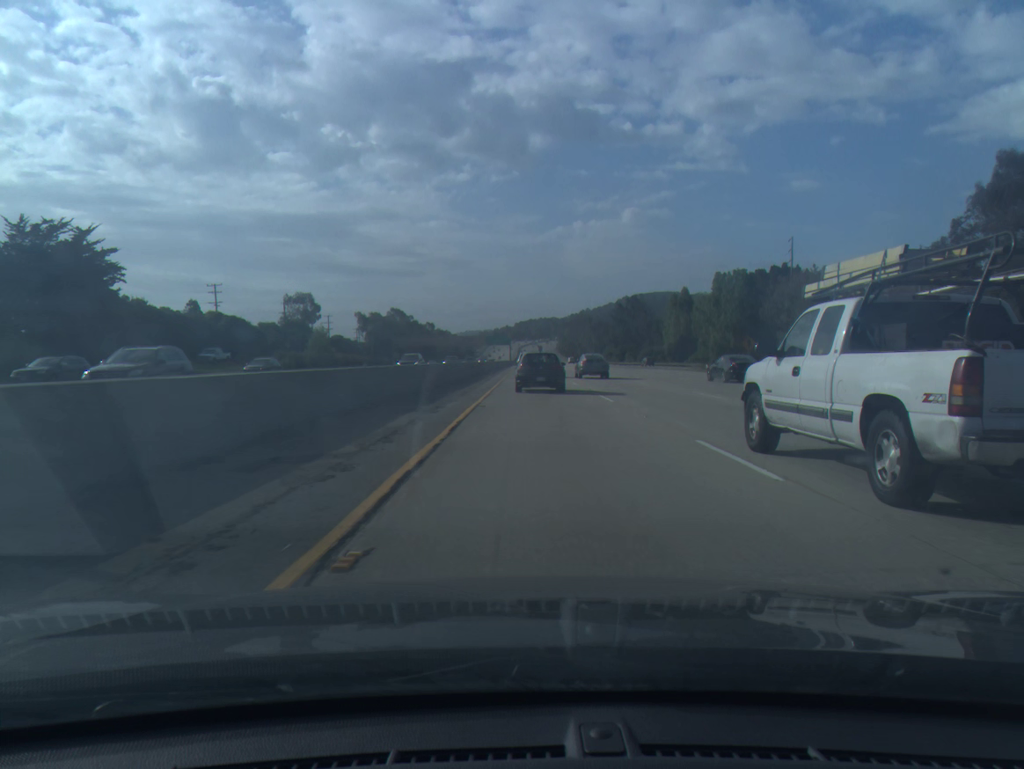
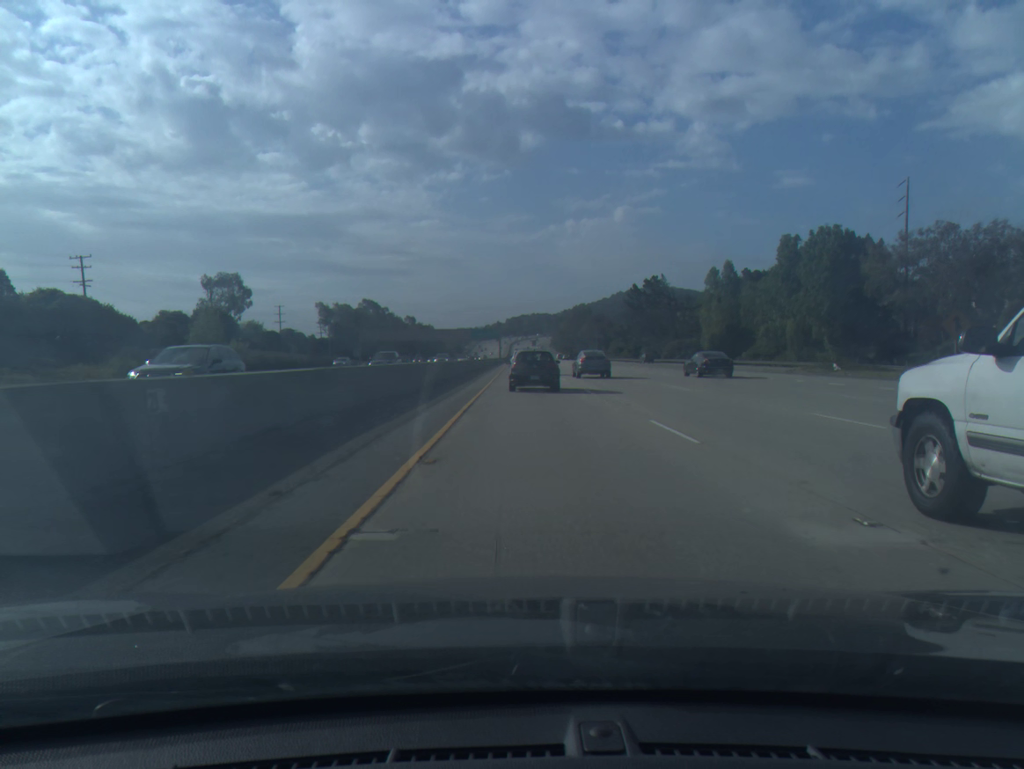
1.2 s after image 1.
(+0.1, +39.6) m; 0°
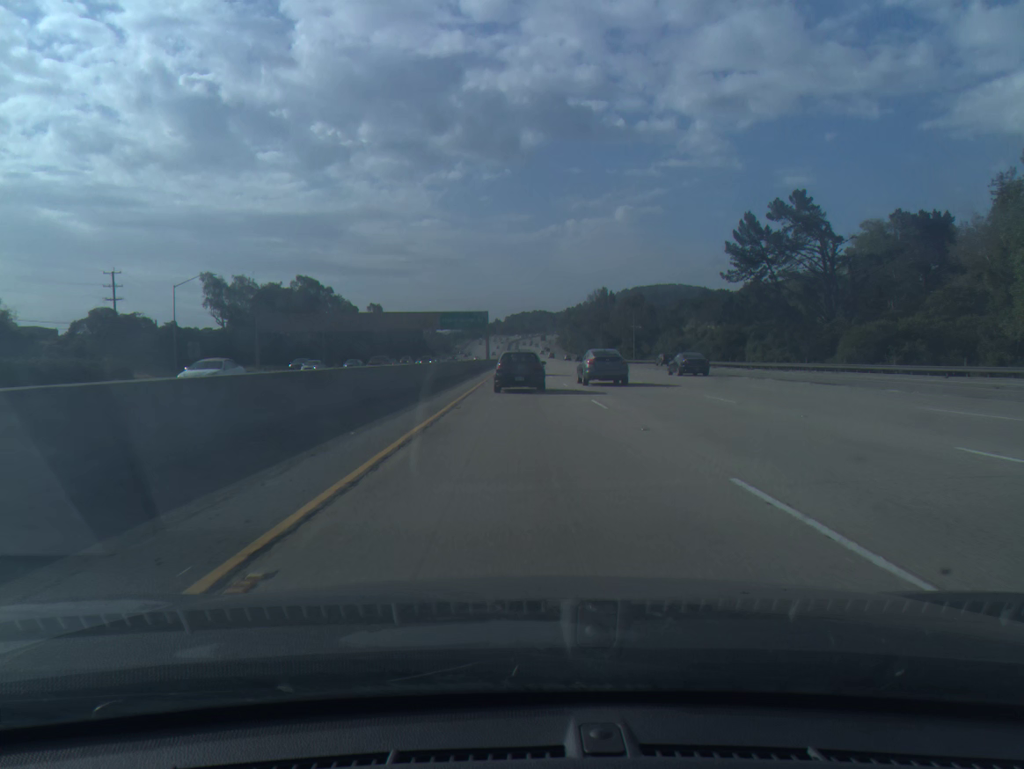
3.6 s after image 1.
(+0.1, +77.9) m; 0°
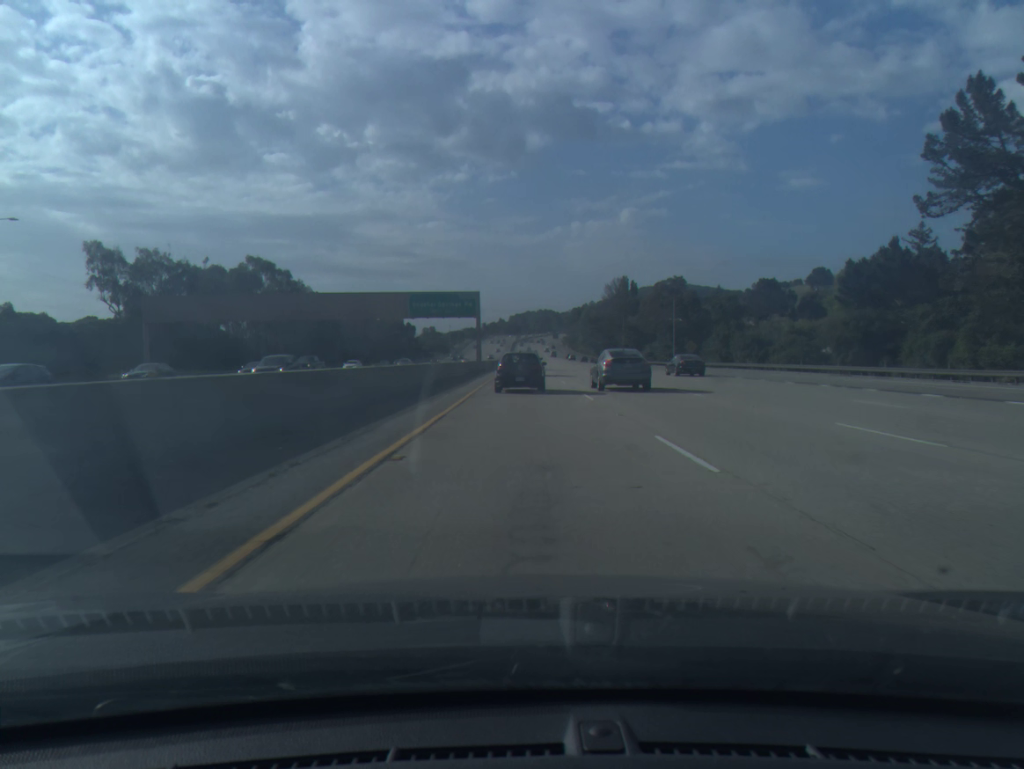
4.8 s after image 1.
(-0.1, +38.6) m; 0°
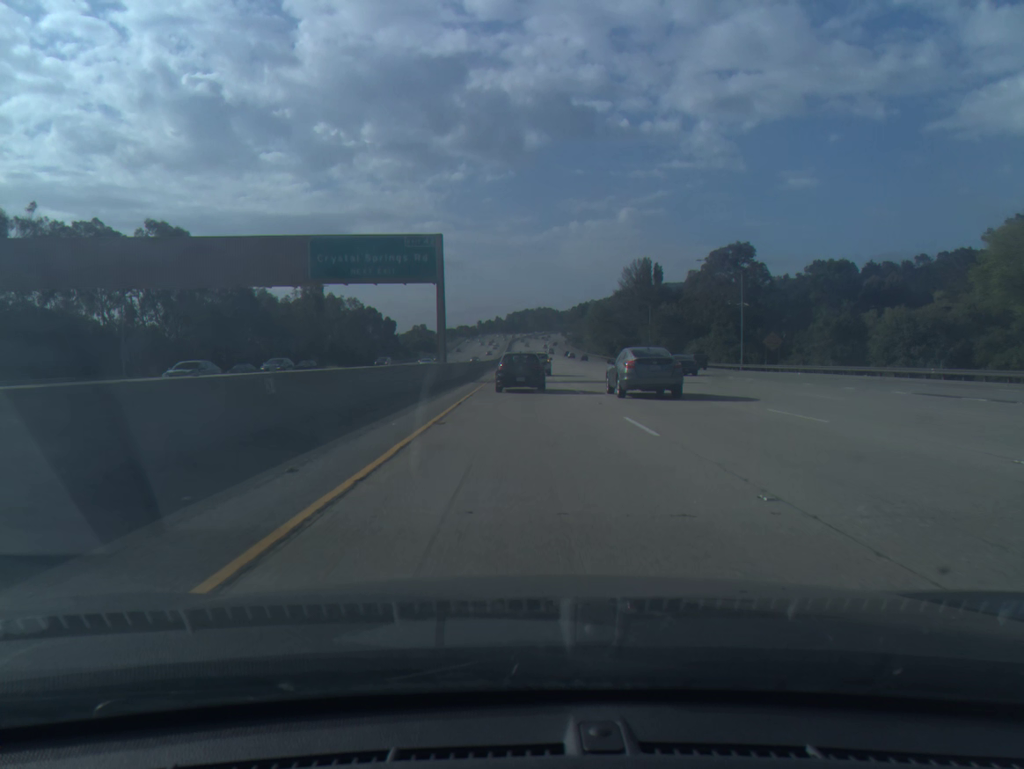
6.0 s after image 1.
(0.0, +39.0) m; 0°
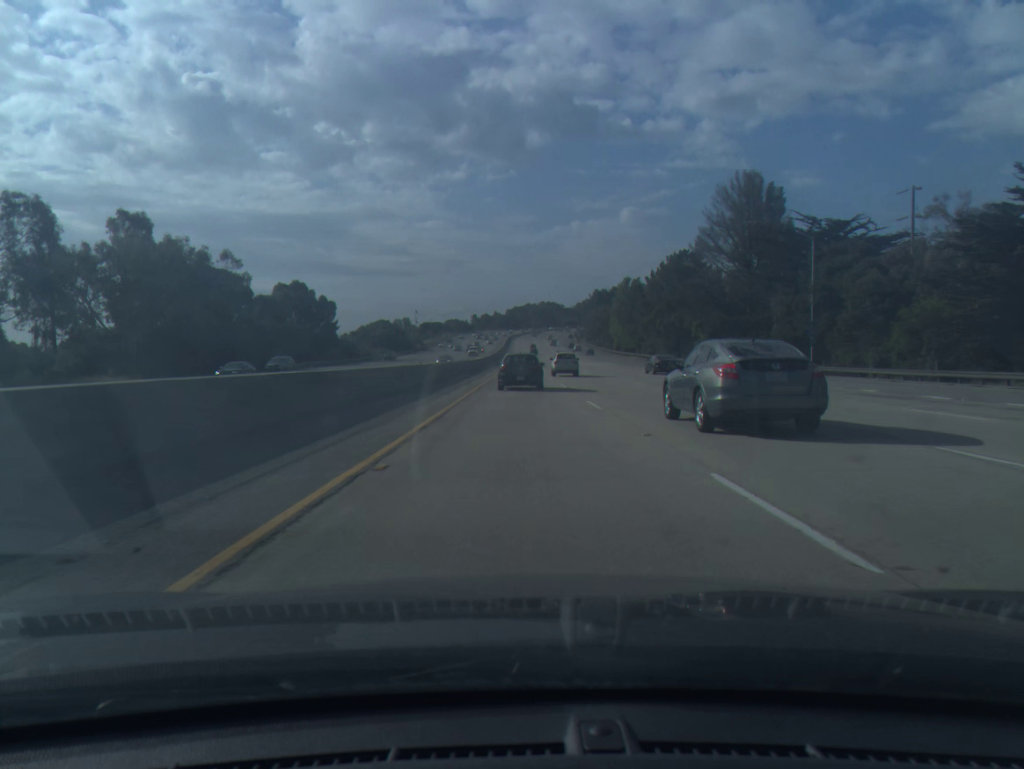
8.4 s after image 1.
(+0.1, +78.6) m; 0°
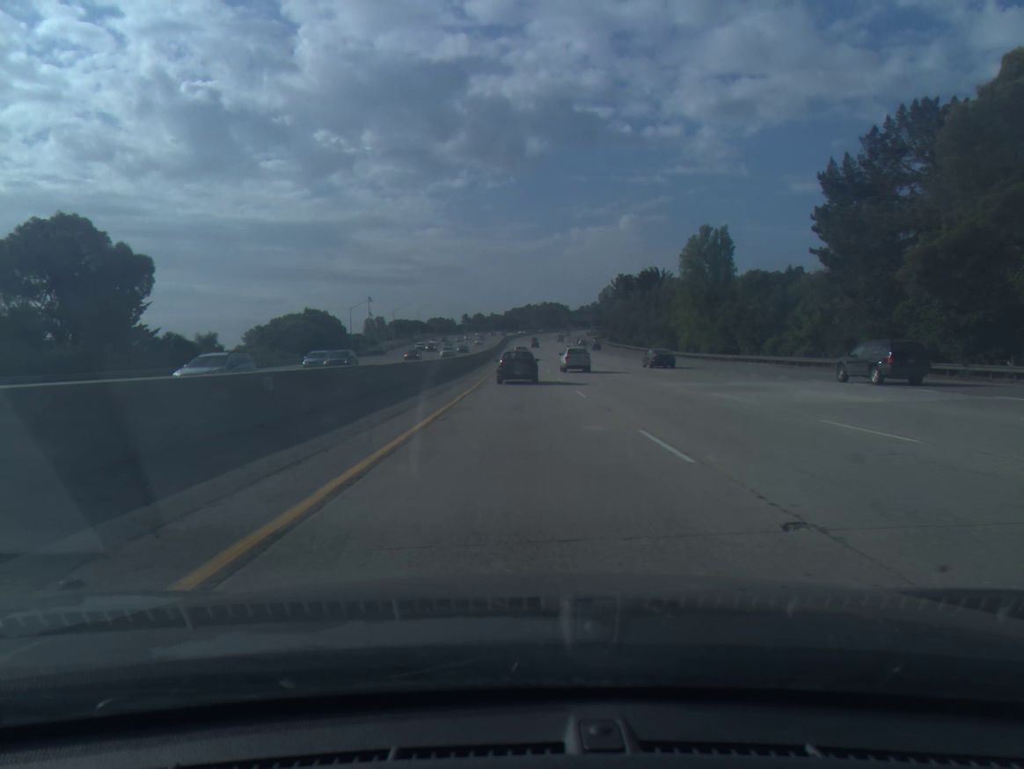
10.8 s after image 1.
(-0.1, +81.2) m; 0°
